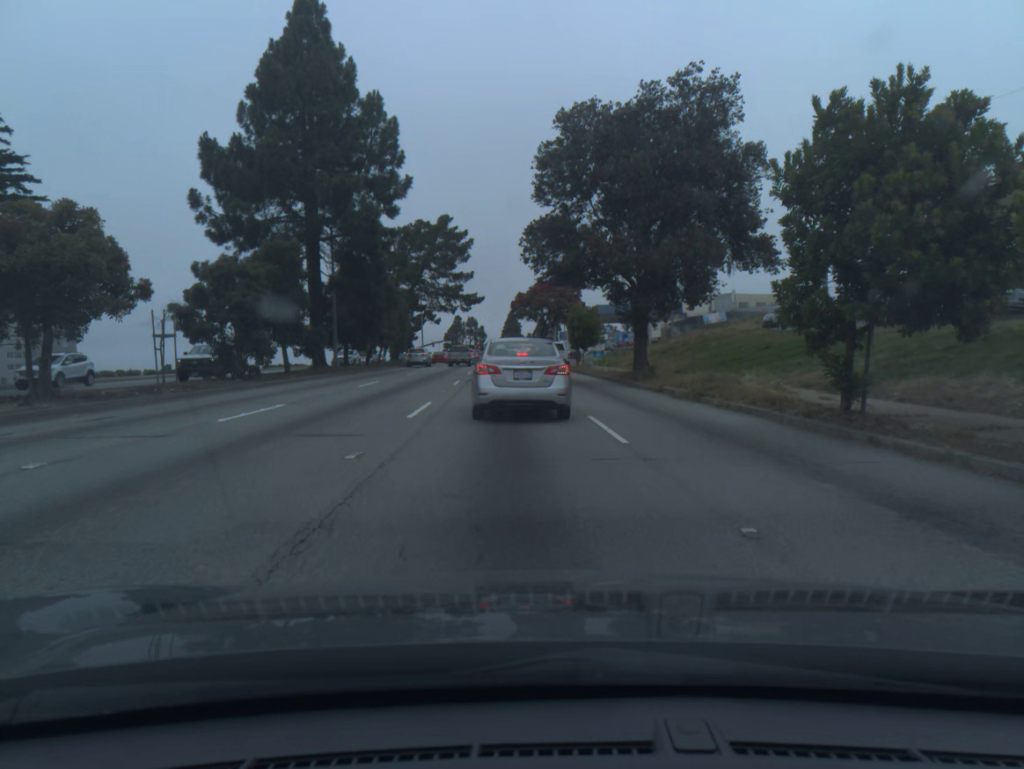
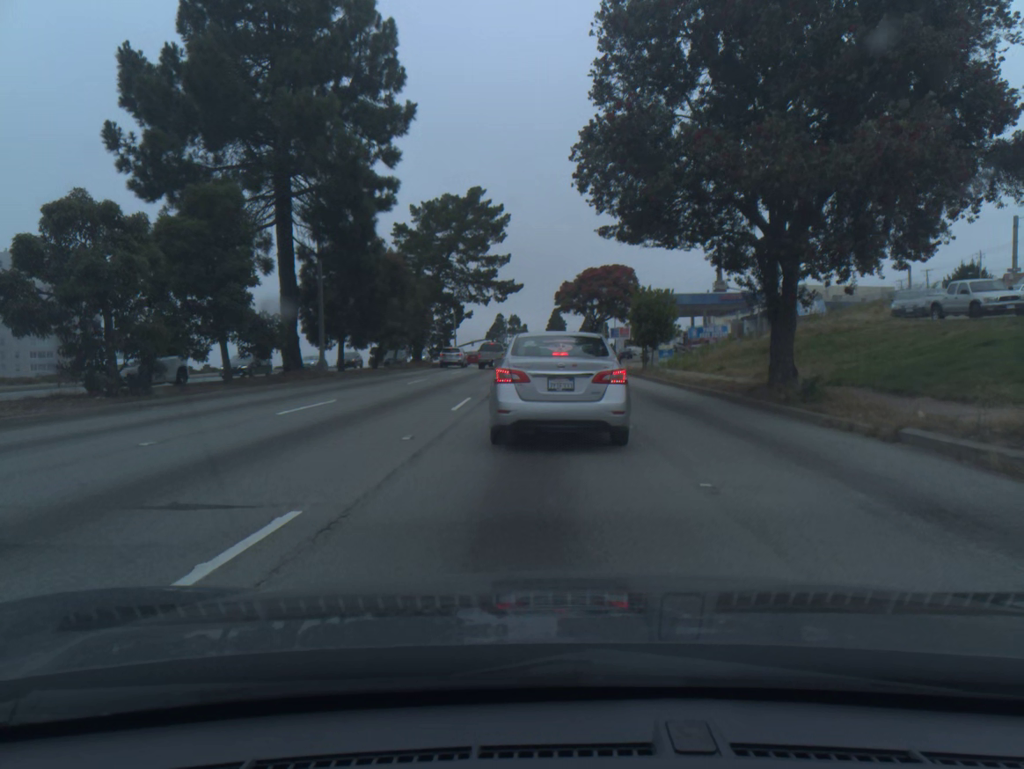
(-0.4, +13.2) m; -3°
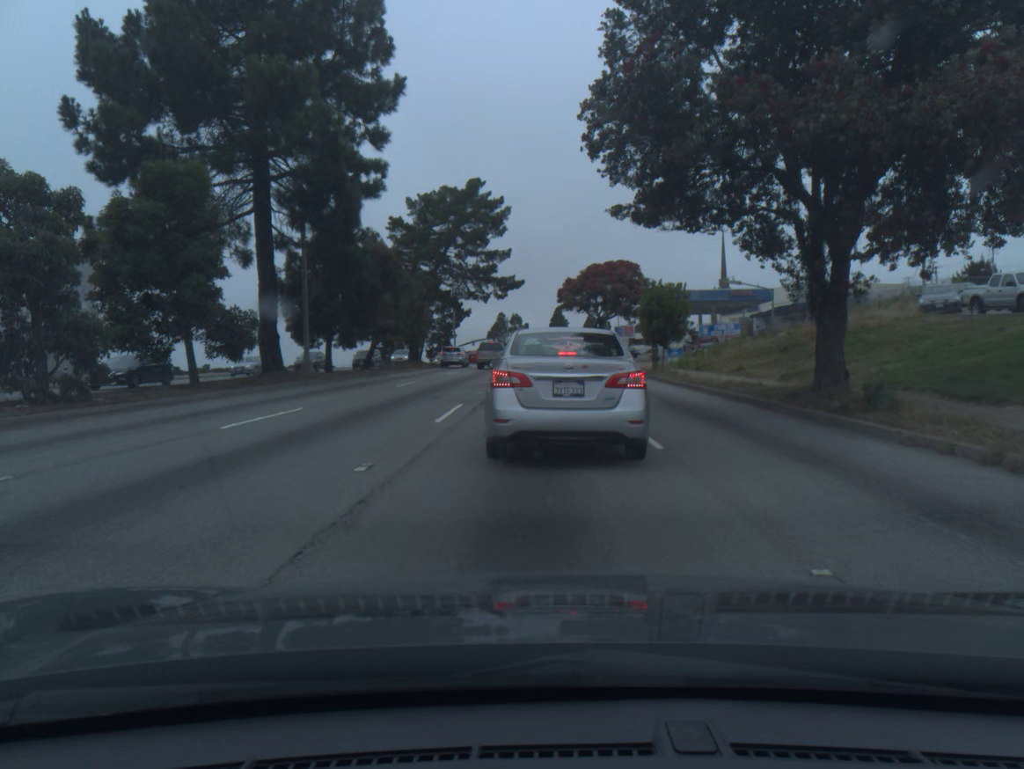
(0.0, +3.0) m; 0°
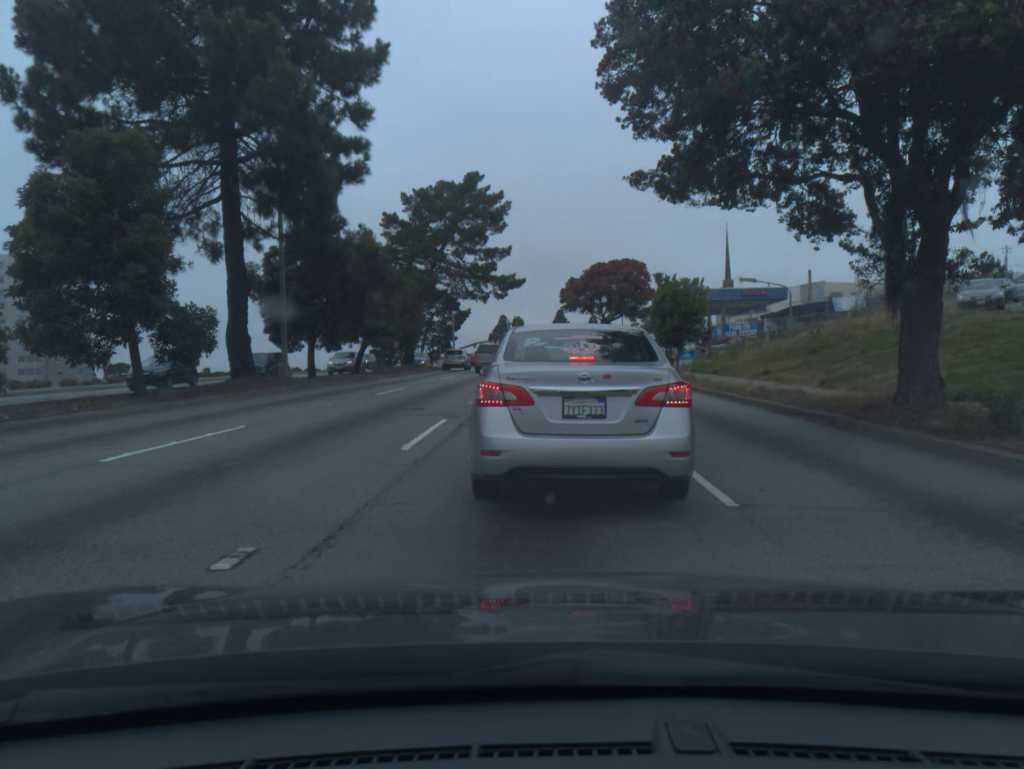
(0.0, +3.6) m; 0°
